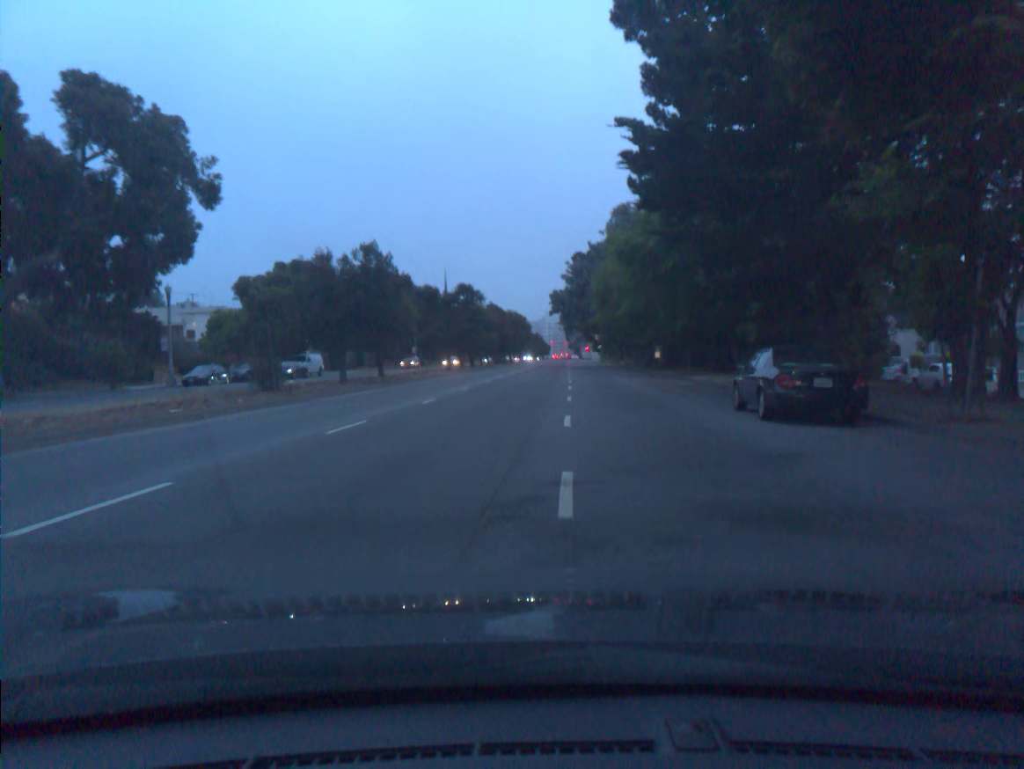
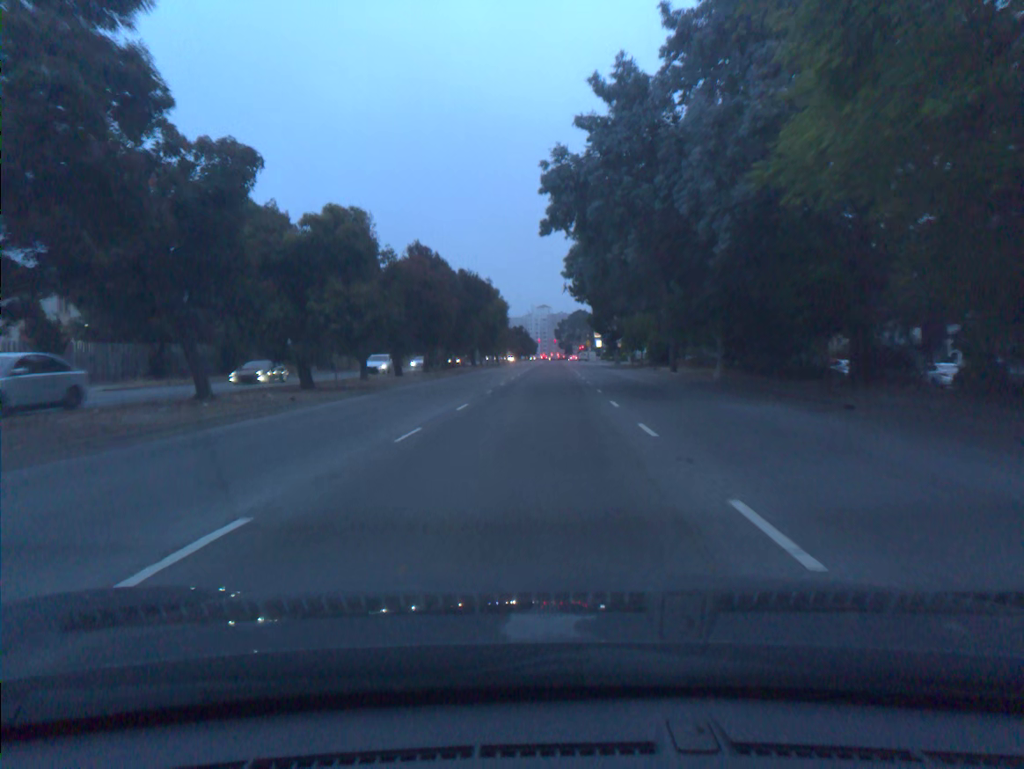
(+0.5, +52.6) m; +1°
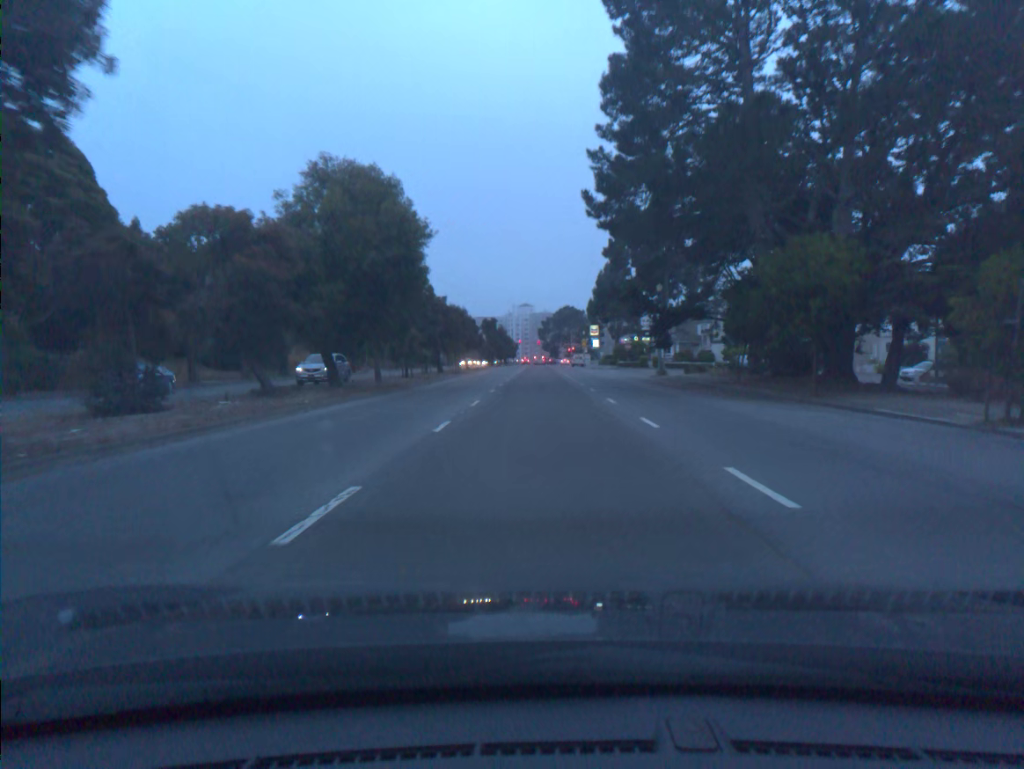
(+0.6, +48.7) m; +2°
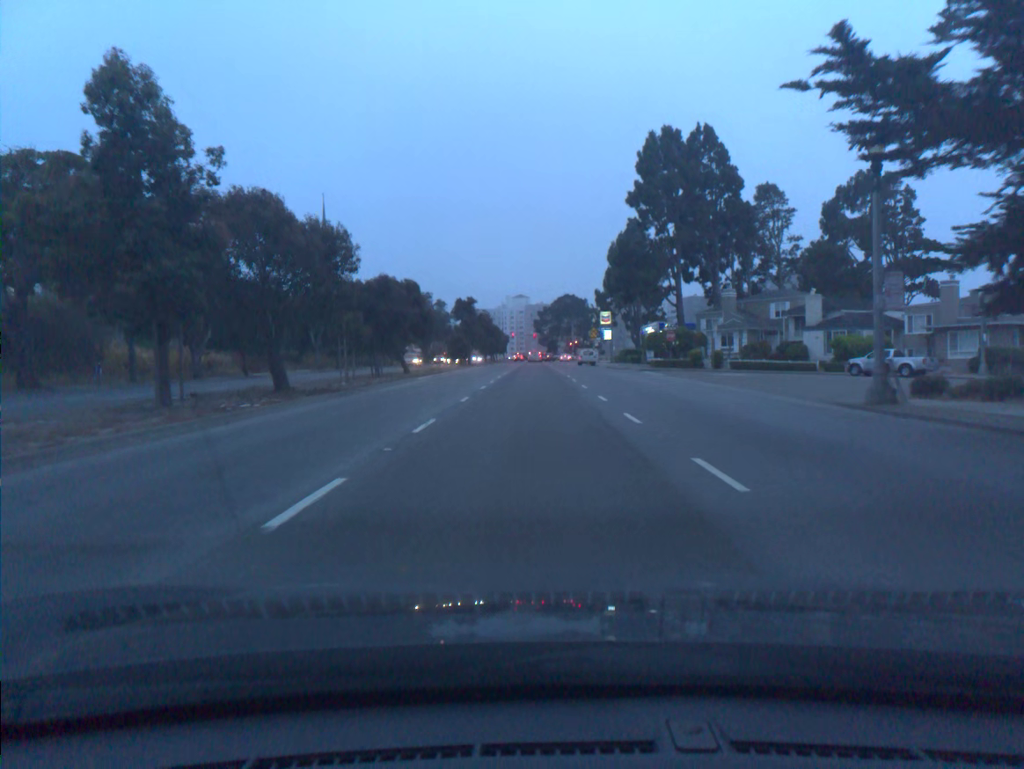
(0.0, +36.2) m; 0°
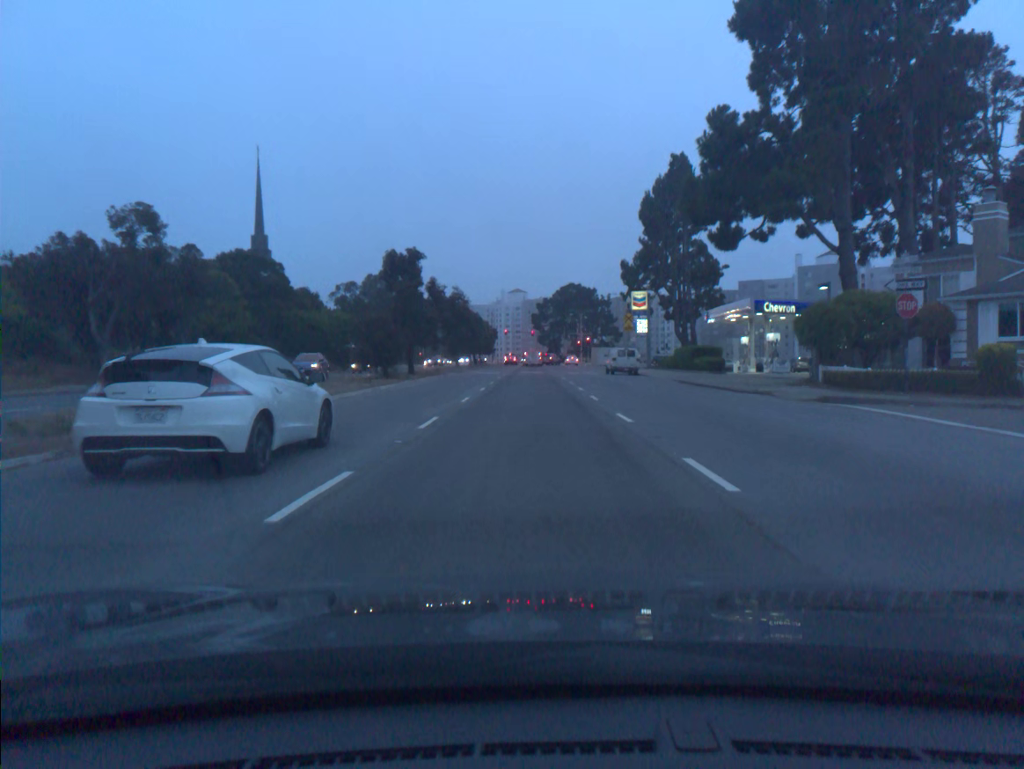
(-0.3, +42.4) m; 0°
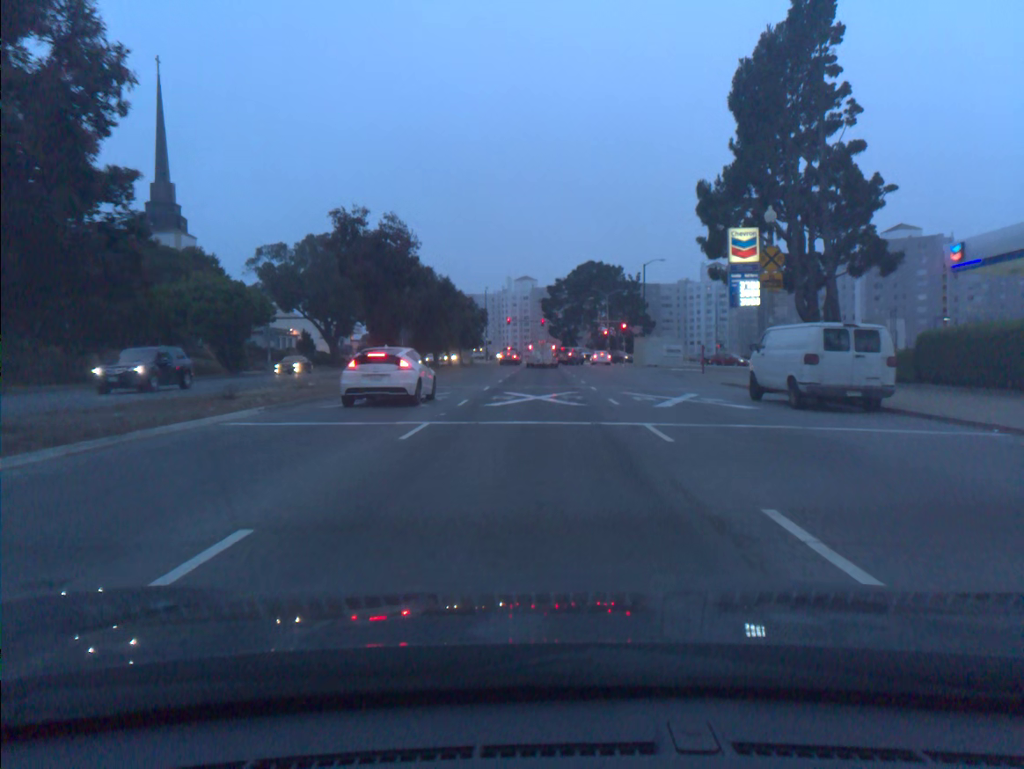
(-0.2, +39.4) m; 0°
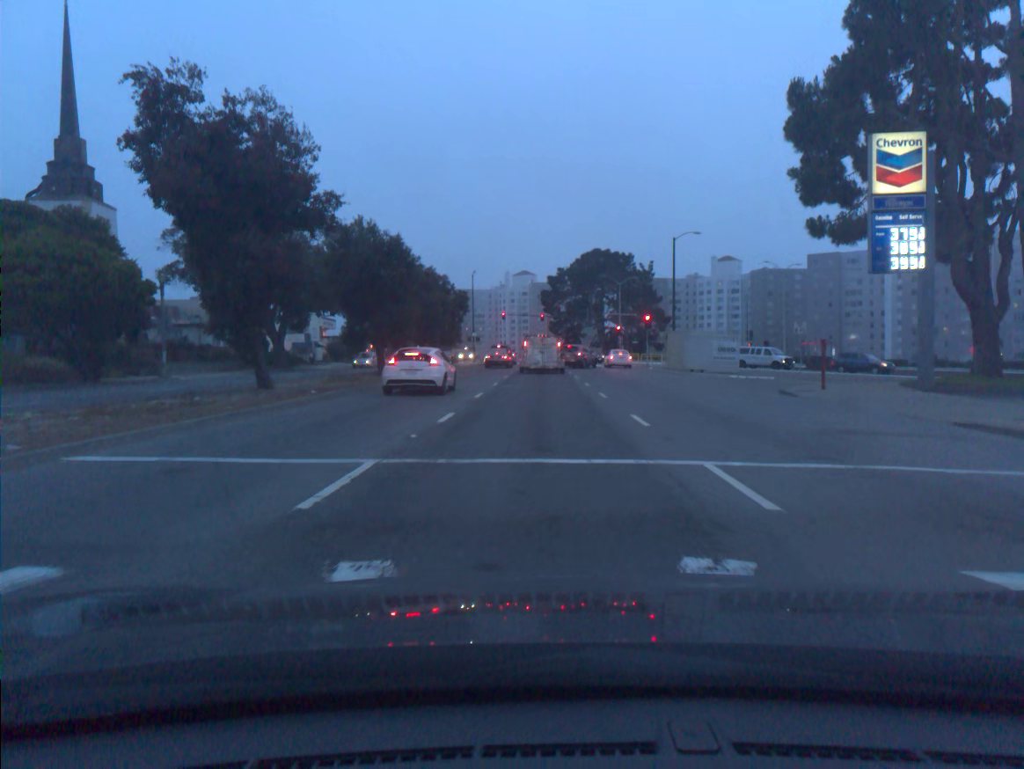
(0.0, +19.5) m; 0°
